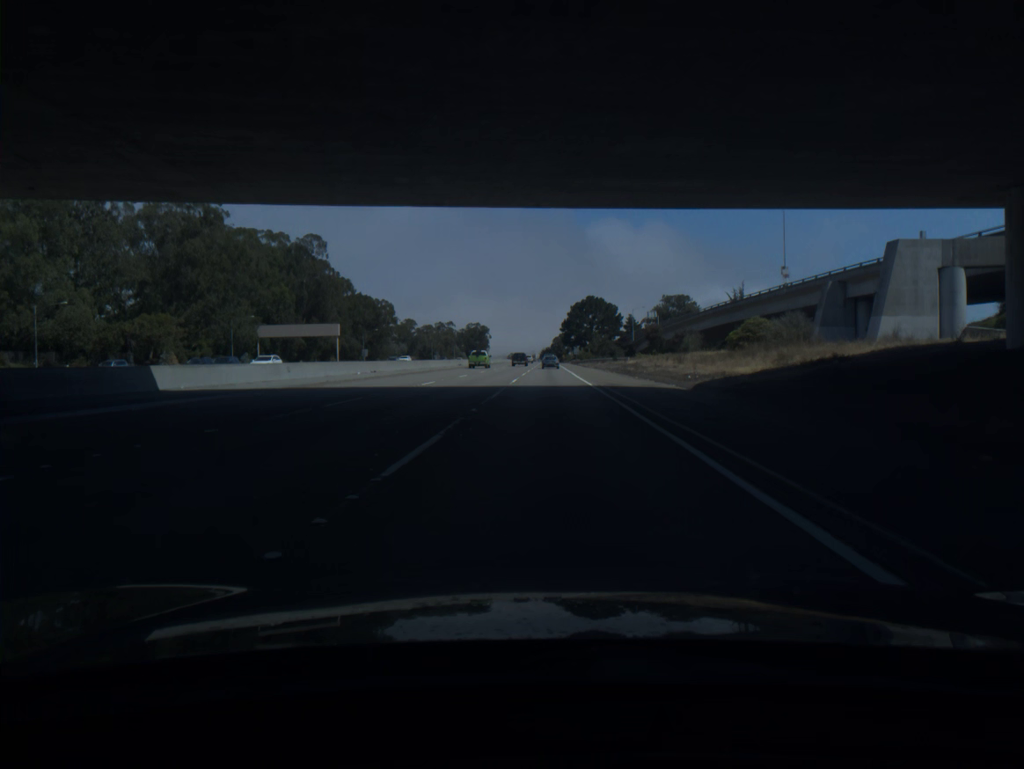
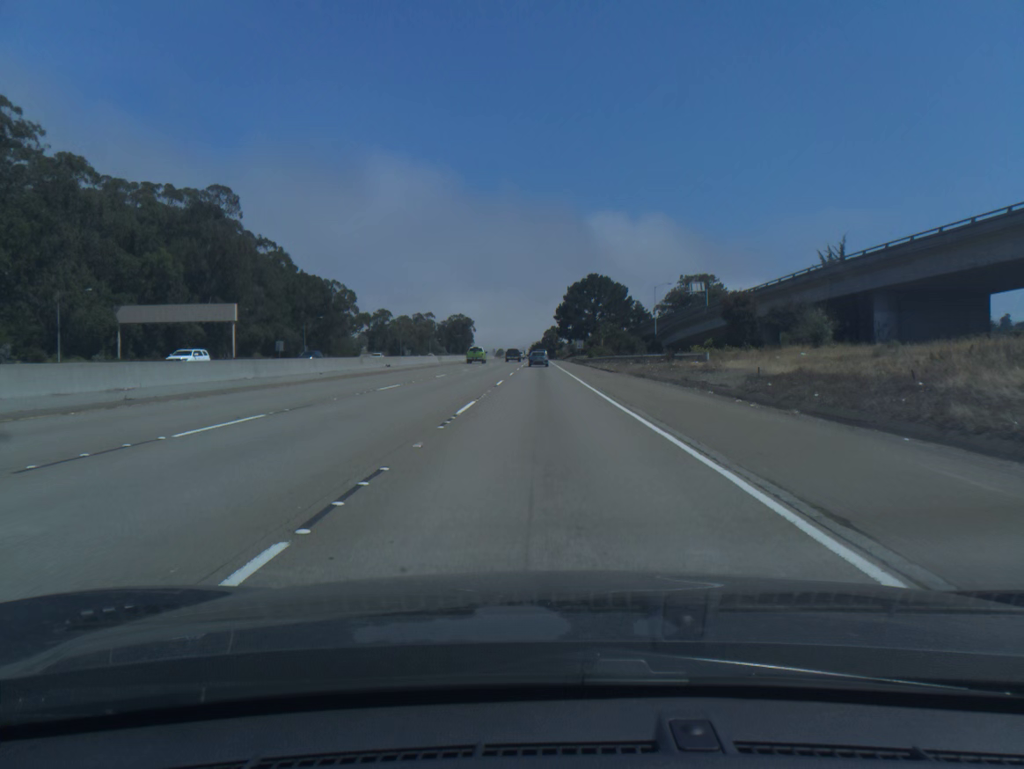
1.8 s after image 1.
(+0.4, +50.4) m; +1°
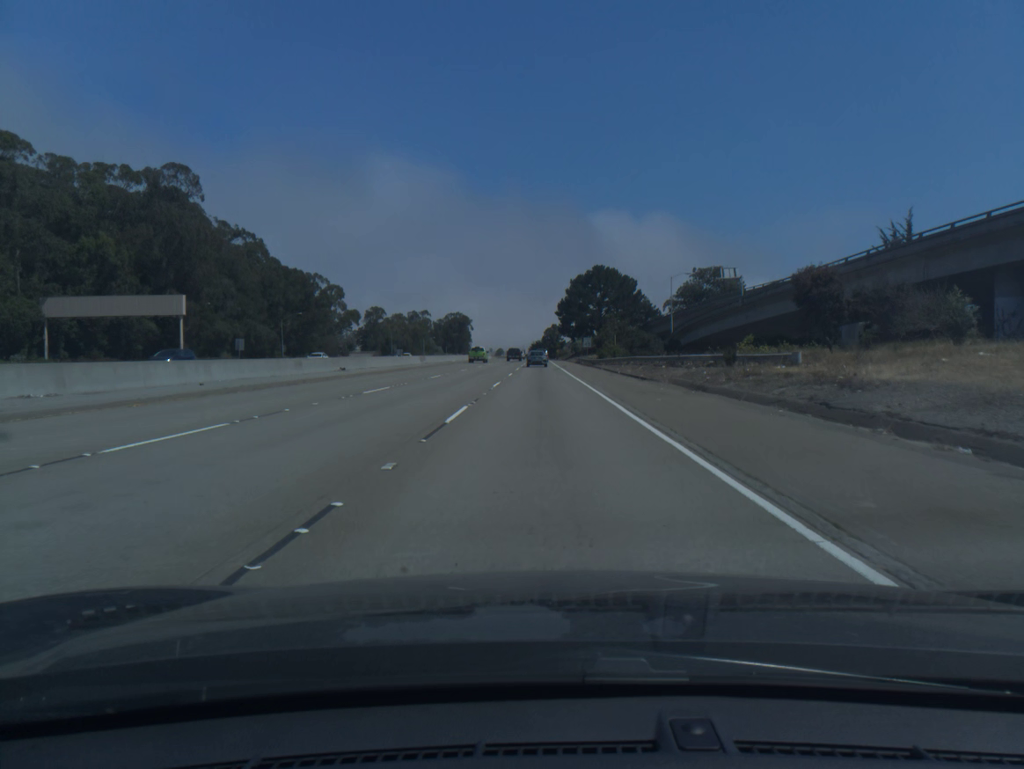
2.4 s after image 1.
(0.0, +16.3) m; 0°
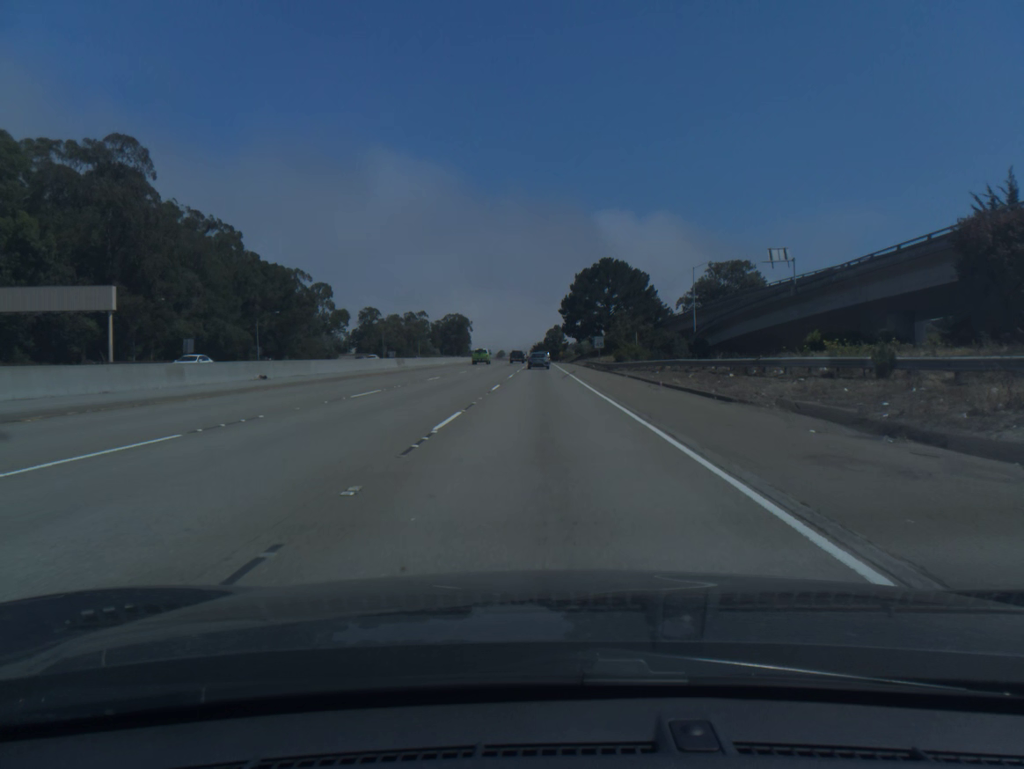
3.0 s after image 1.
(0.0, +16.1) m; 0°
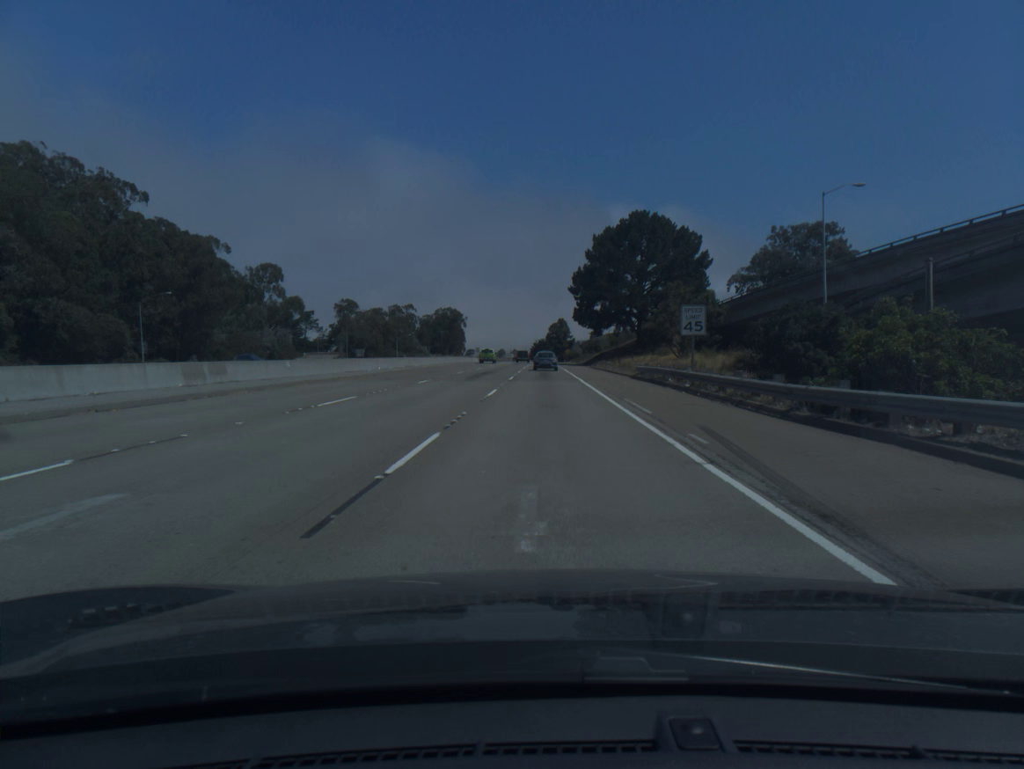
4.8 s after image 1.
(-0.1, +47.3) m; 0°
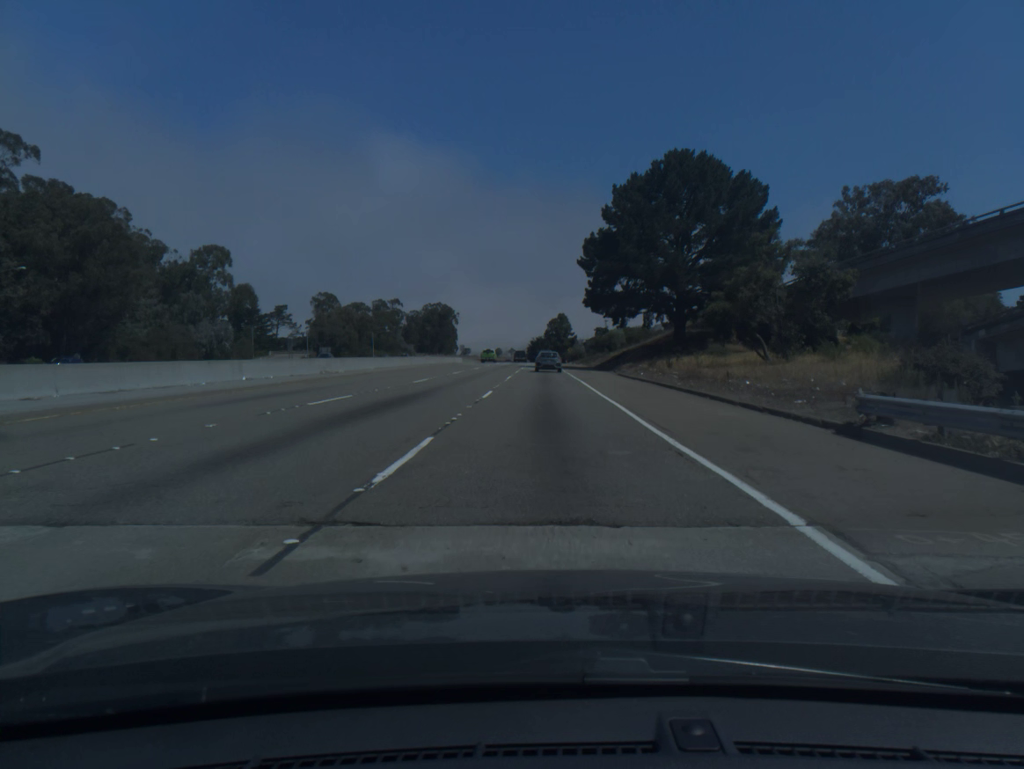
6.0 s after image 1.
(+0.1, +30.5) m; 0°
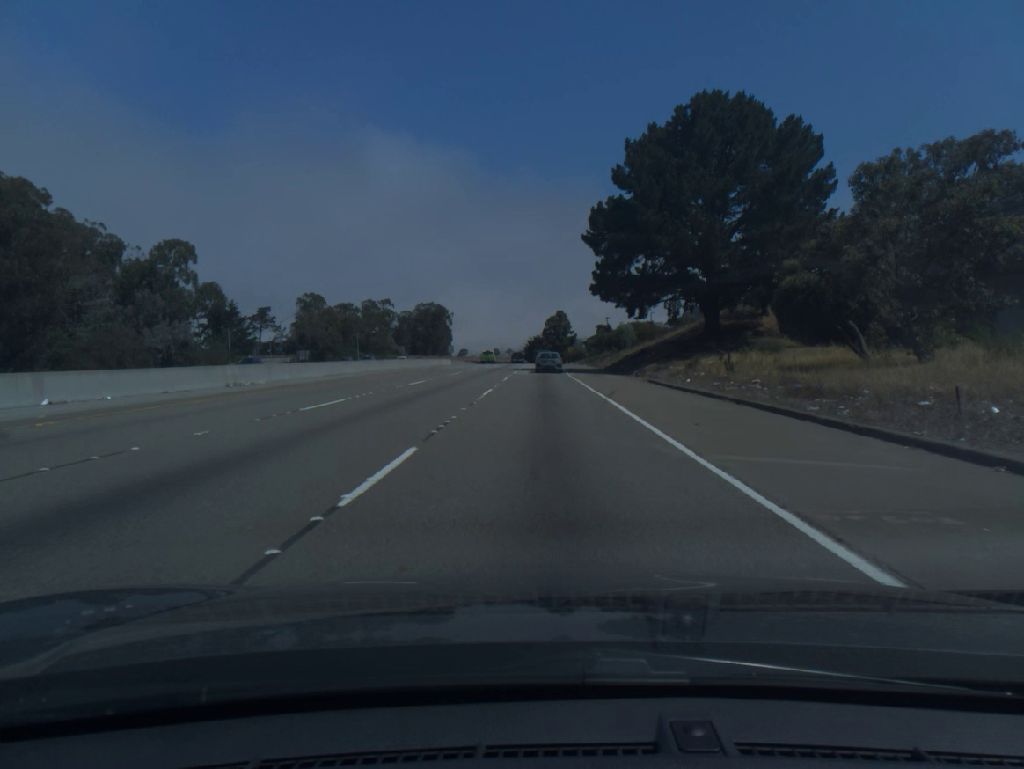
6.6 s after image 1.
(0.0, +14.9) m; 0°
